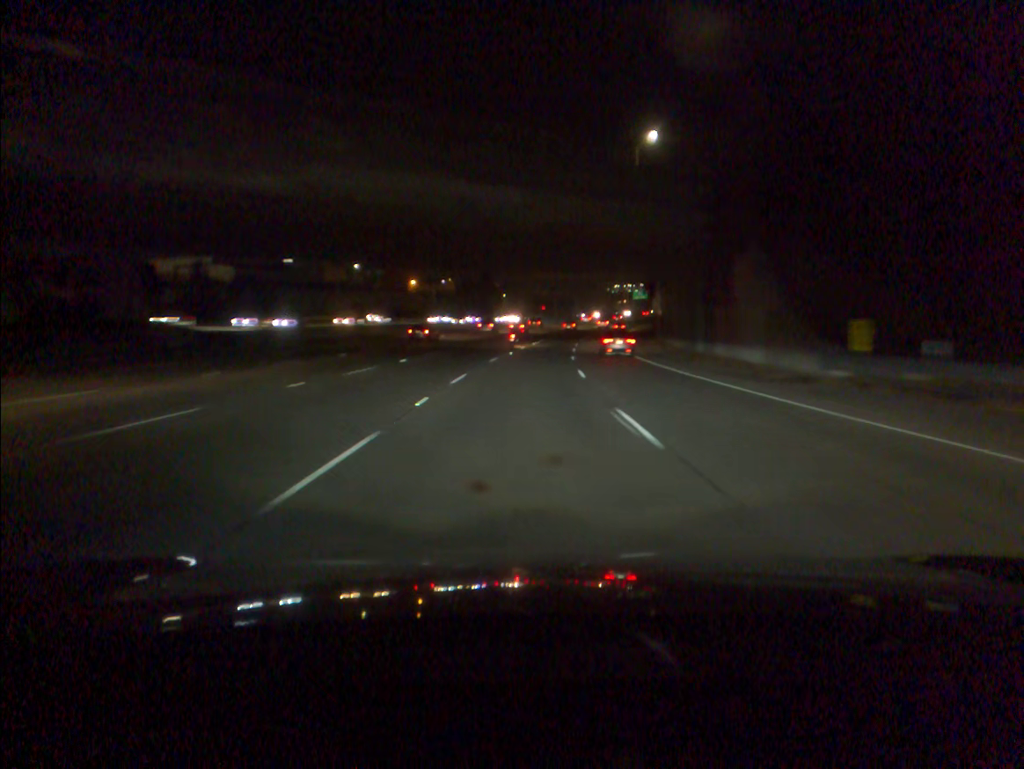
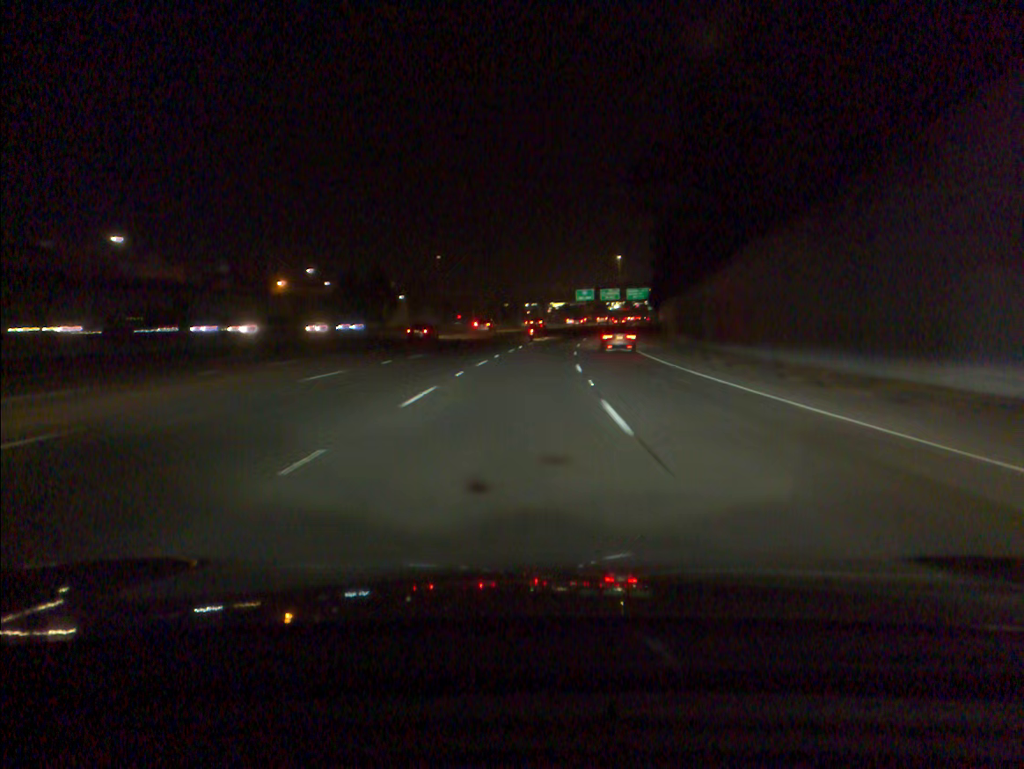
(+3.2, +68.1) m; +6°
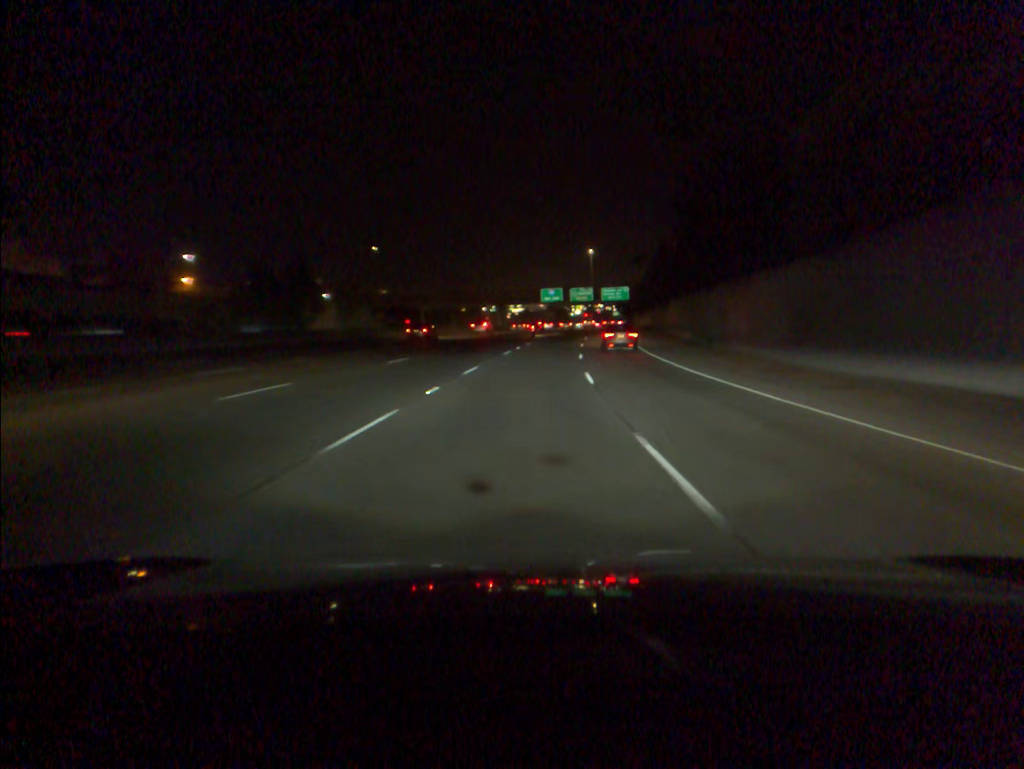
(+0.8, +34.0) m; +3°
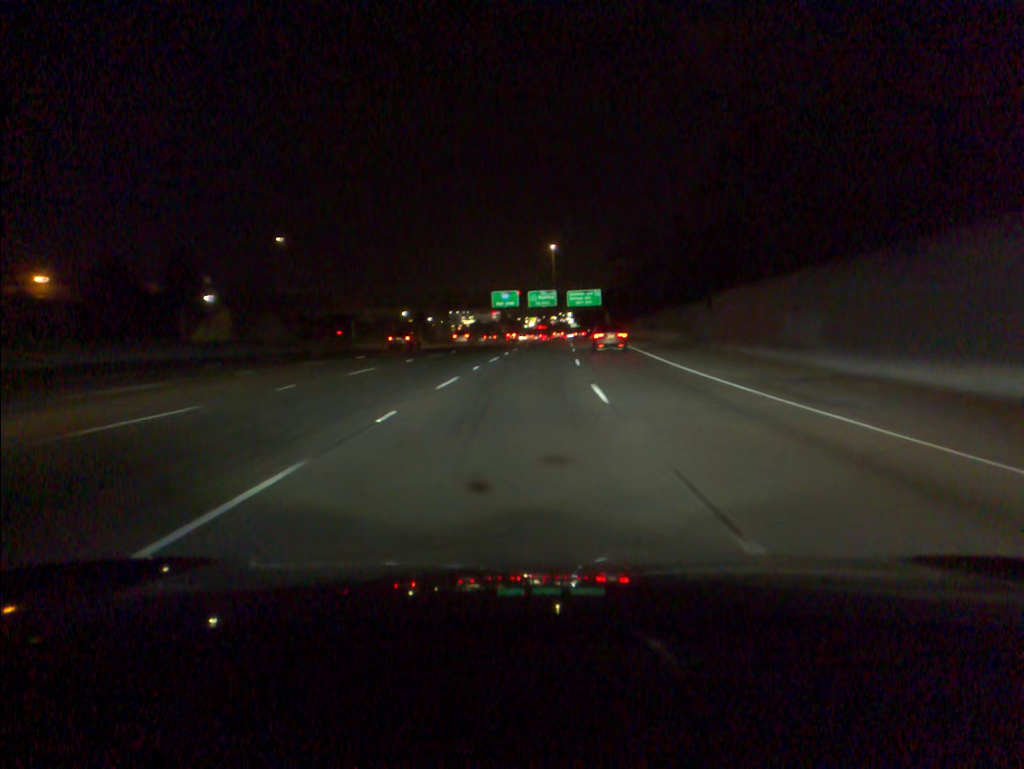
(+1.0, +33.9) m; +3°
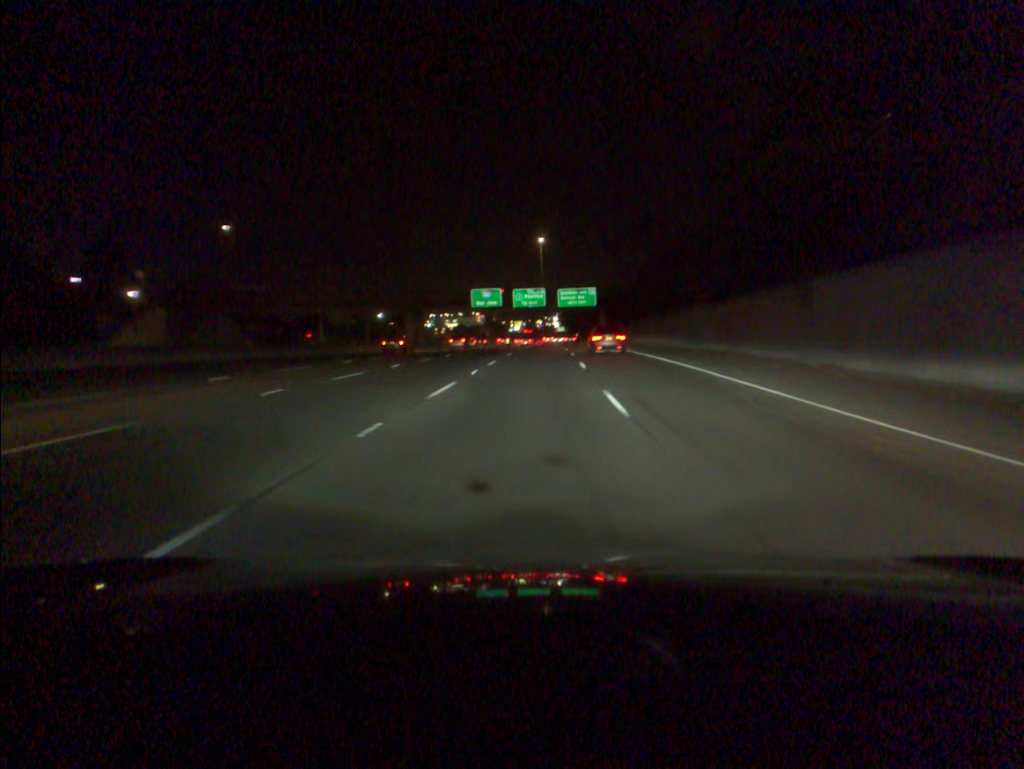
(+0.2, +17.0) m; +1°
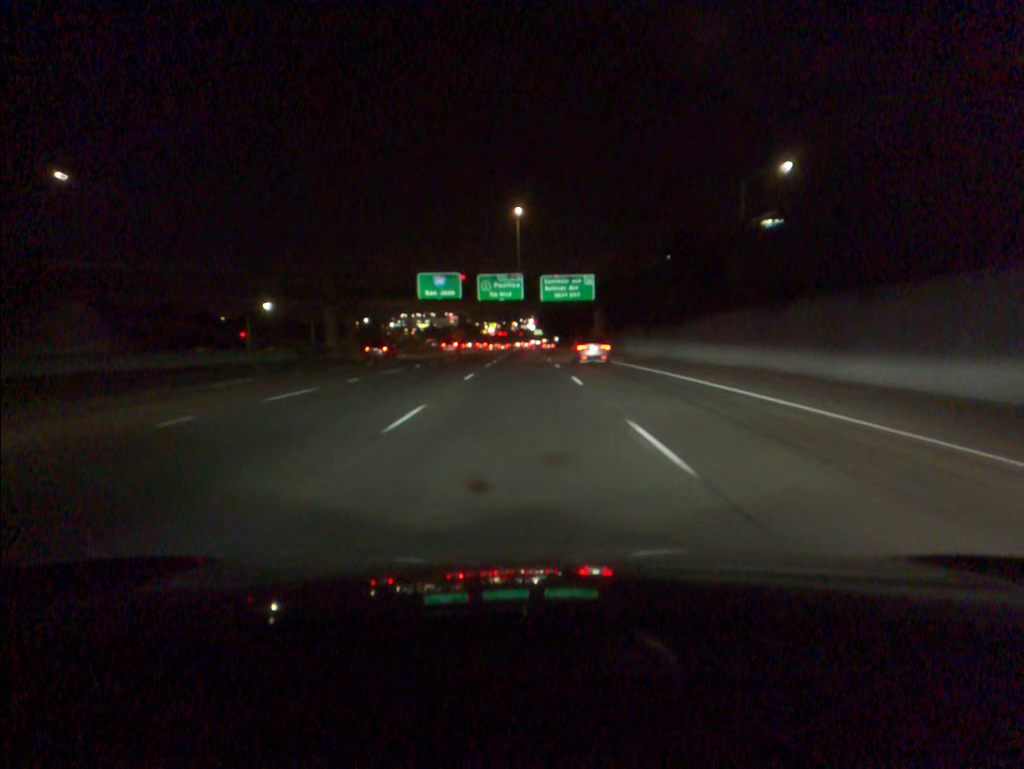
(+0.7, +34.0) m; +2°
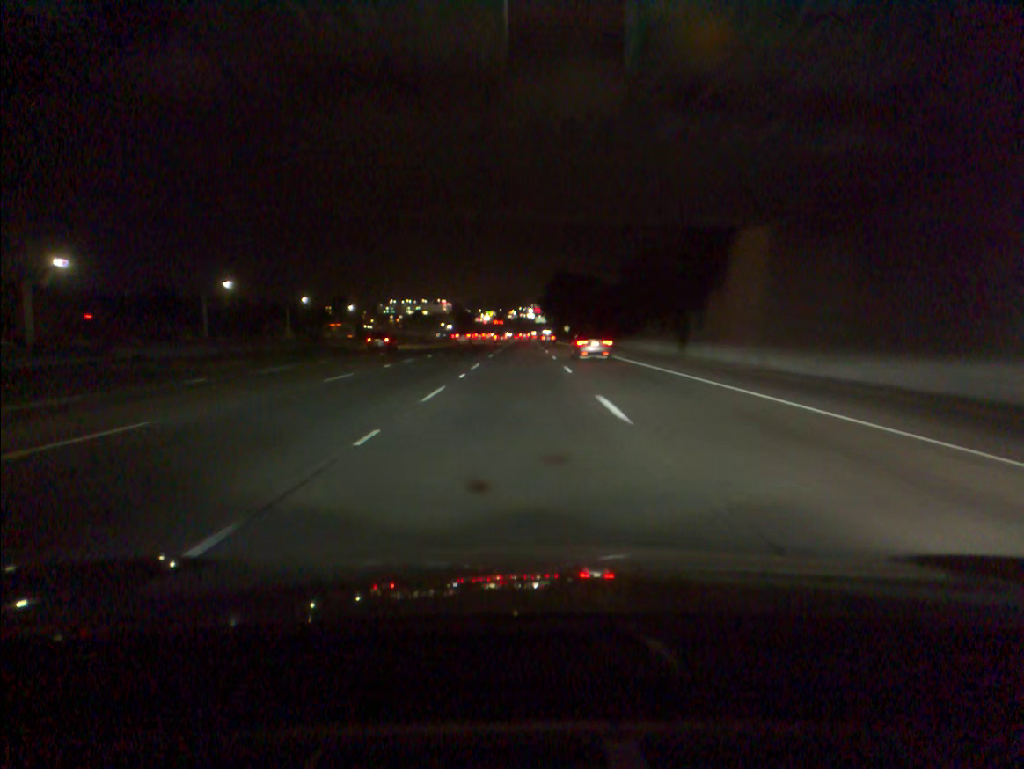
(+0.1, +68.8) m; 0°
